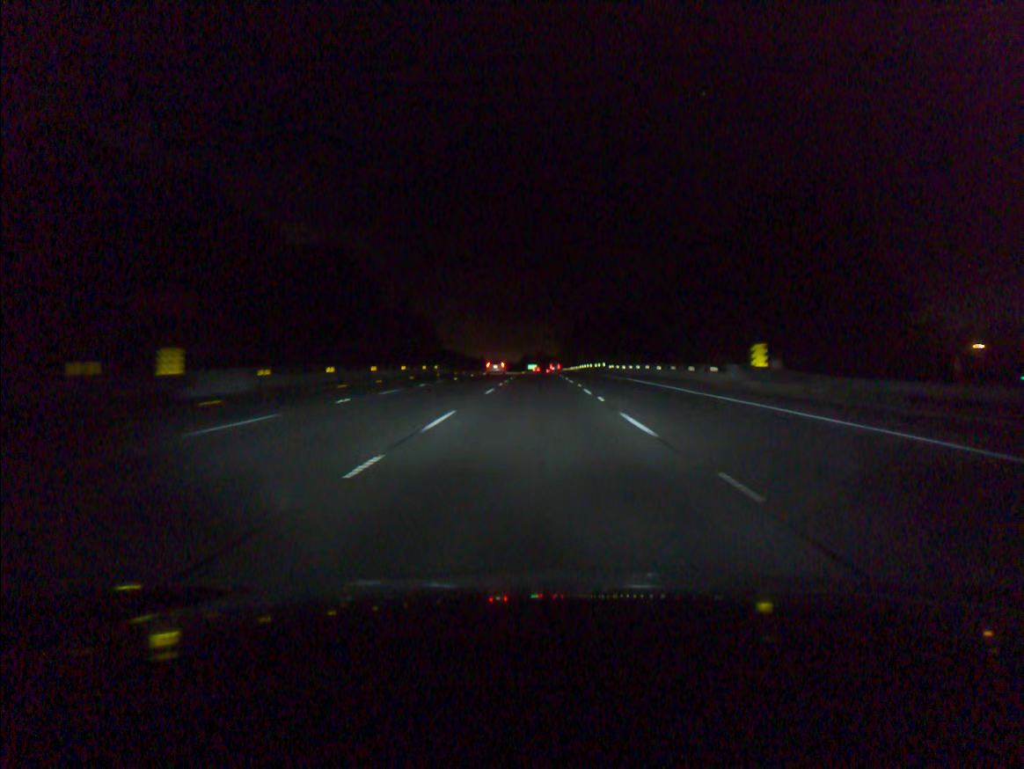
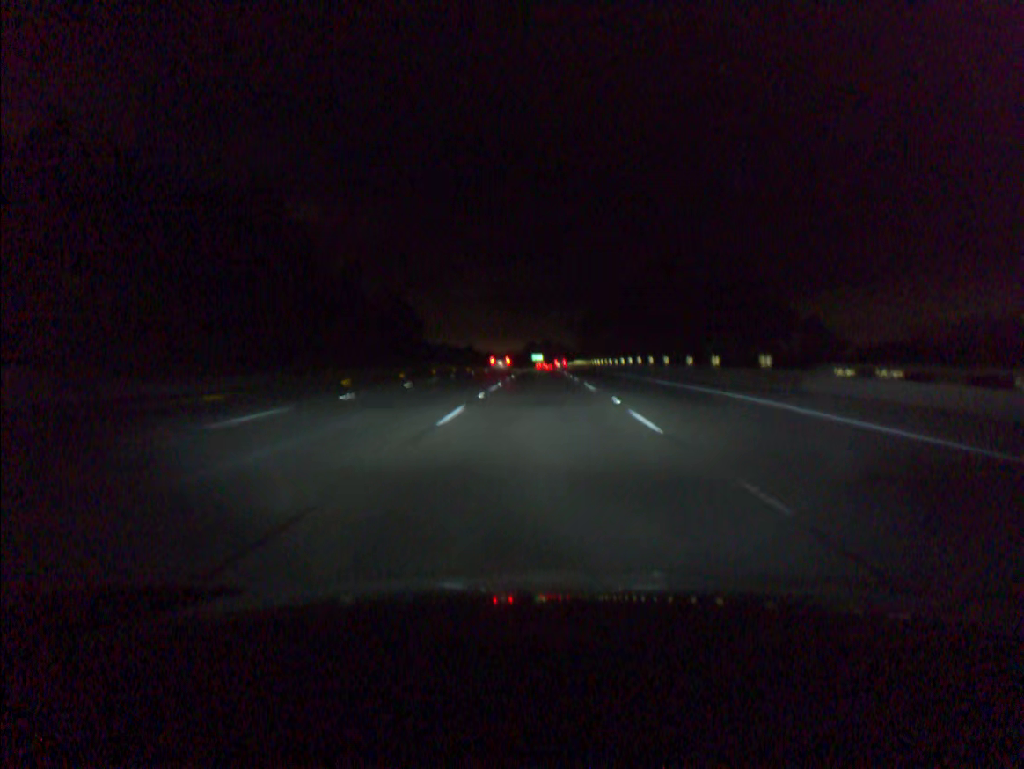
(-0.4, +73.2) m; -1°
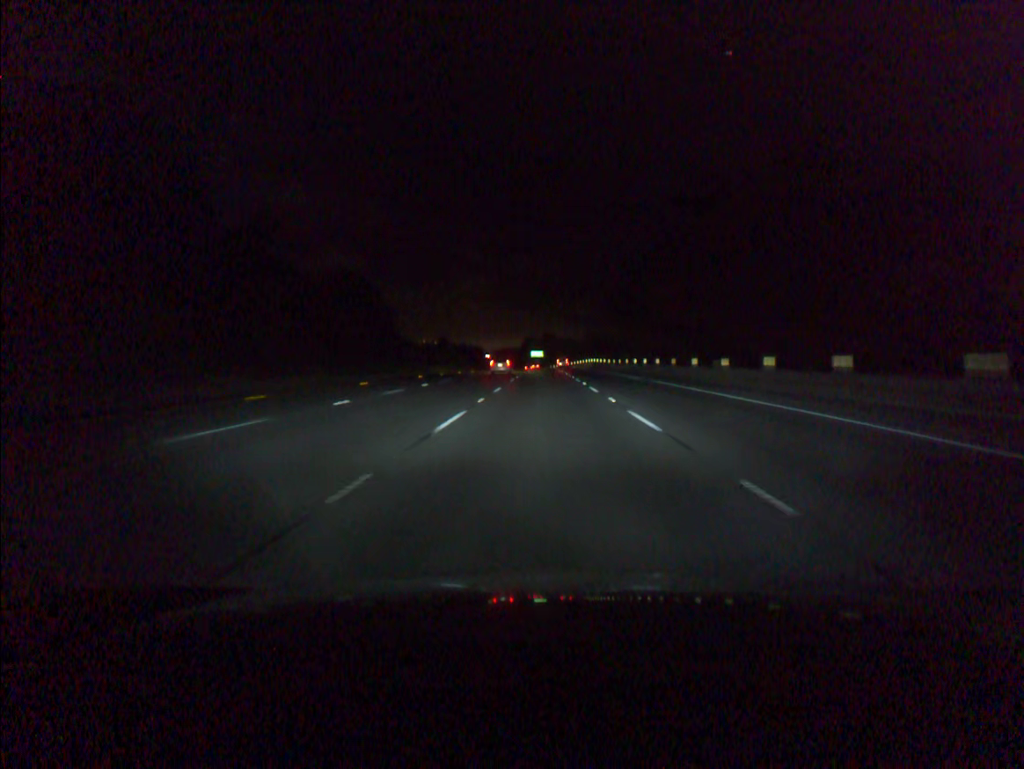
(0.0, +55.3) m; 0°
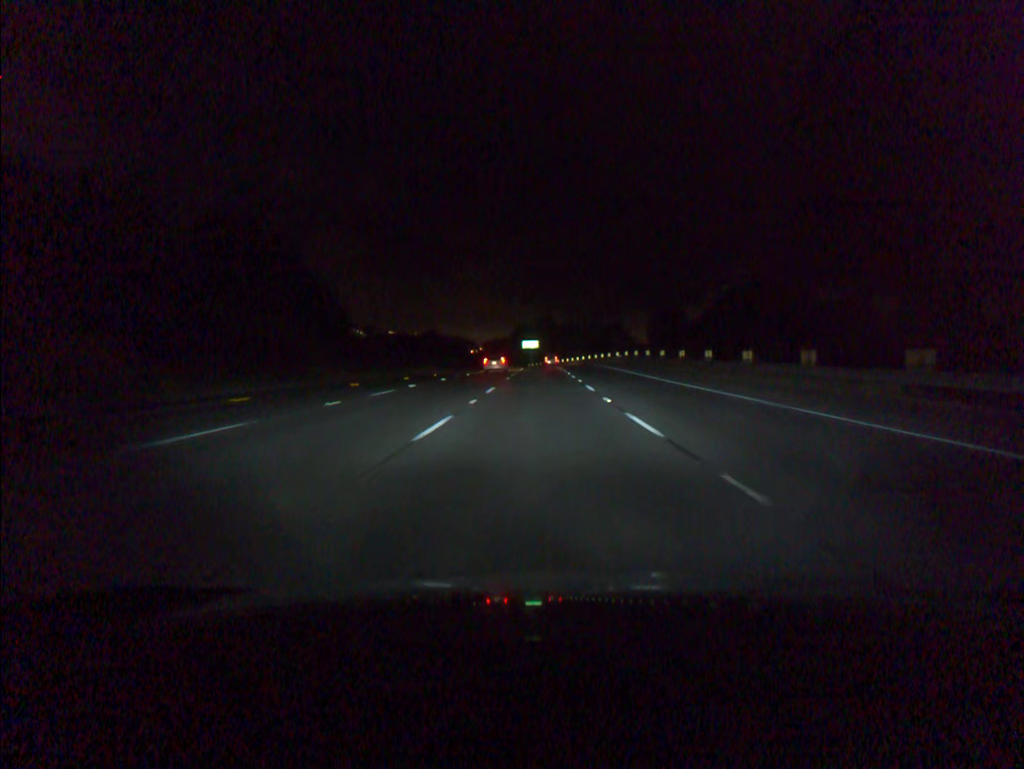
(+0.3, +73.9) m; 0°
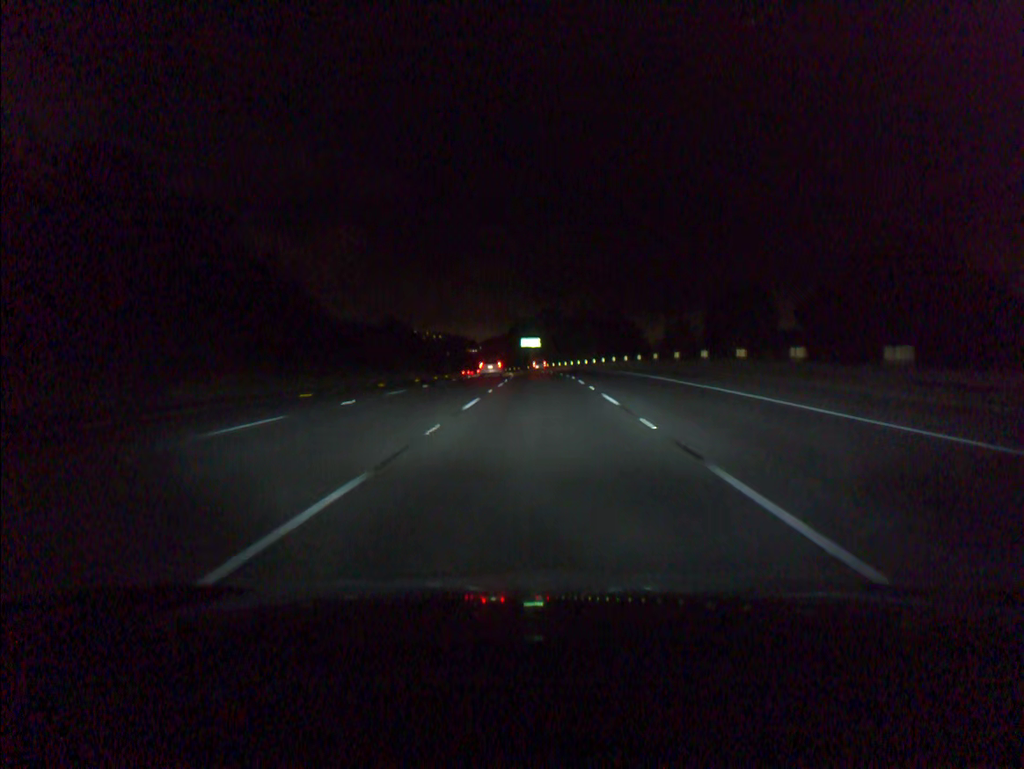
(0.0, +36.9) m; 0°
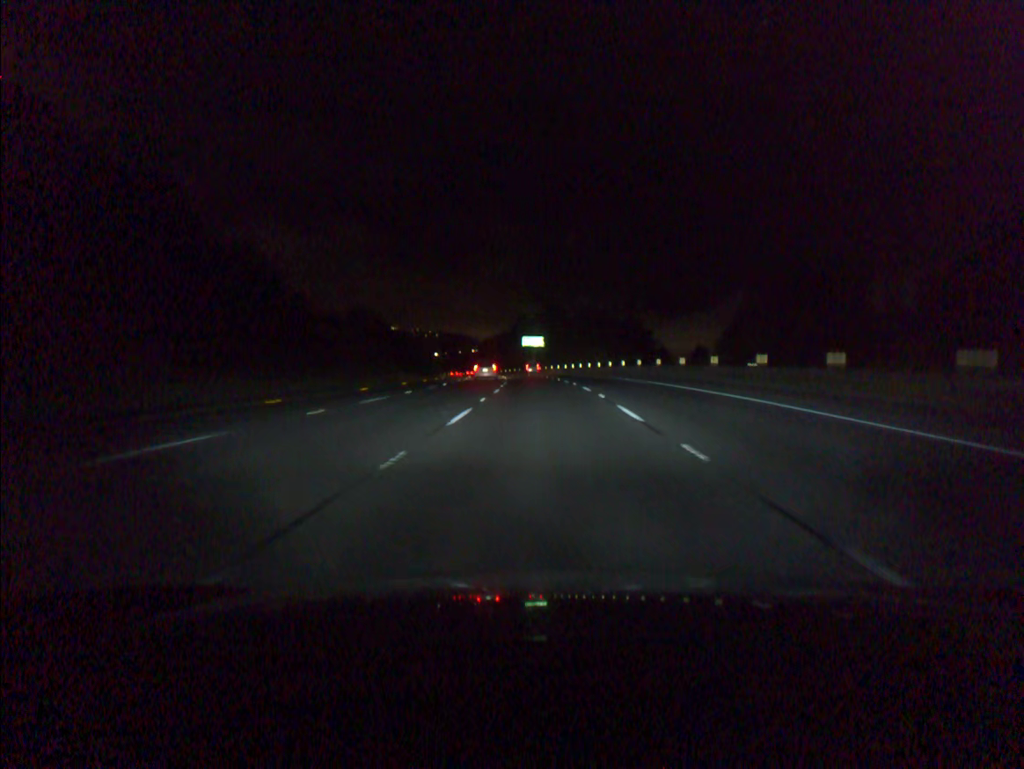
(0.0, +18.4) m; 0°
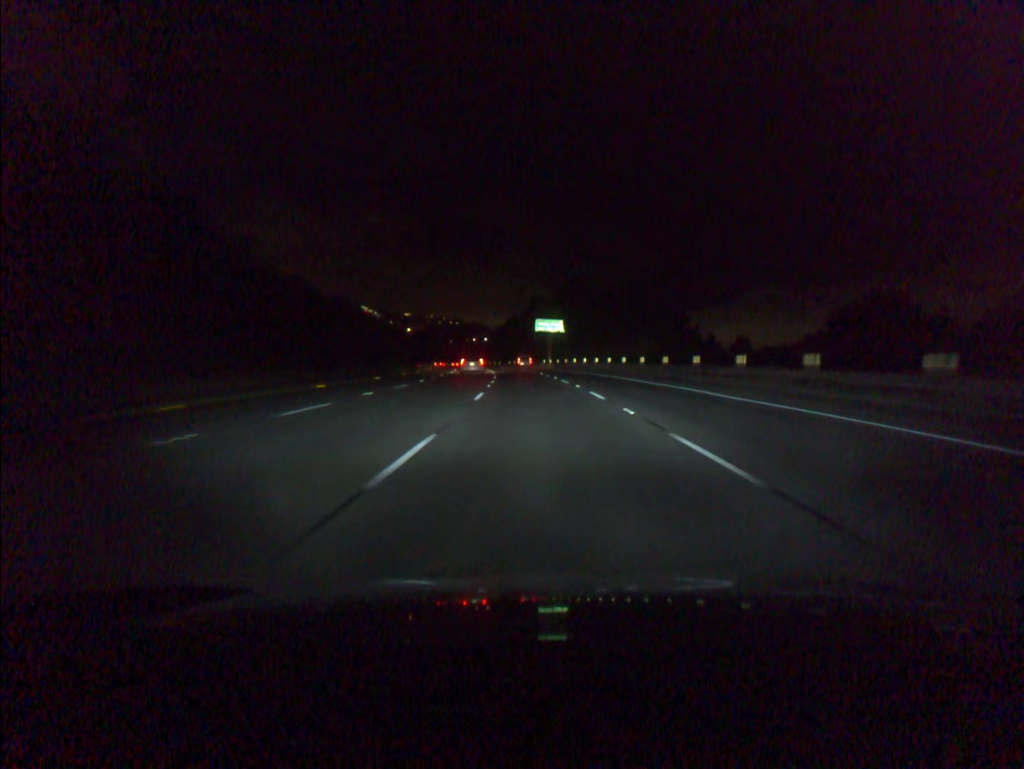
(-0.3, +36.7) m; -1°
